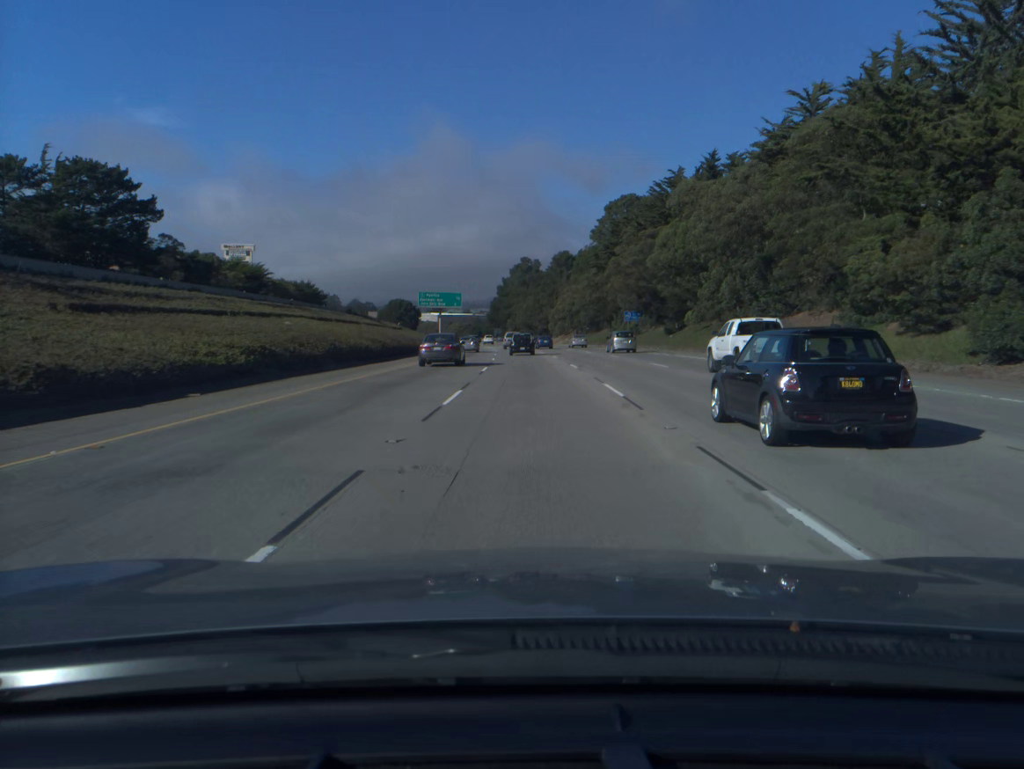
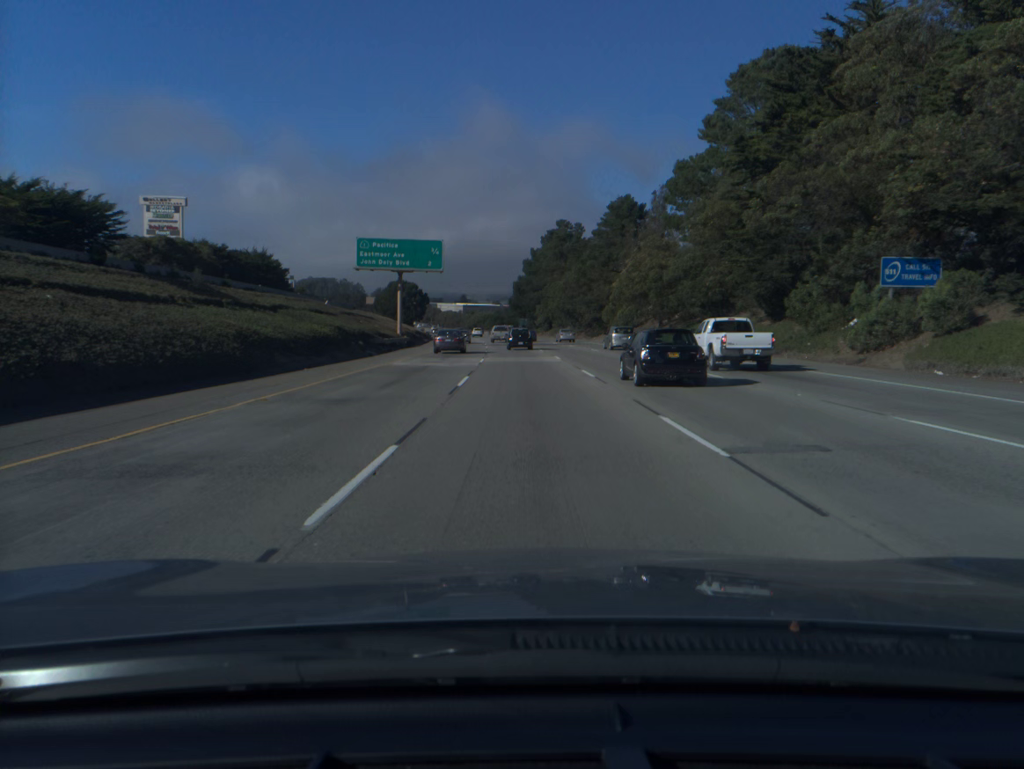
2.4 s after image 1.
(-0.9, +66.9) m; -2°
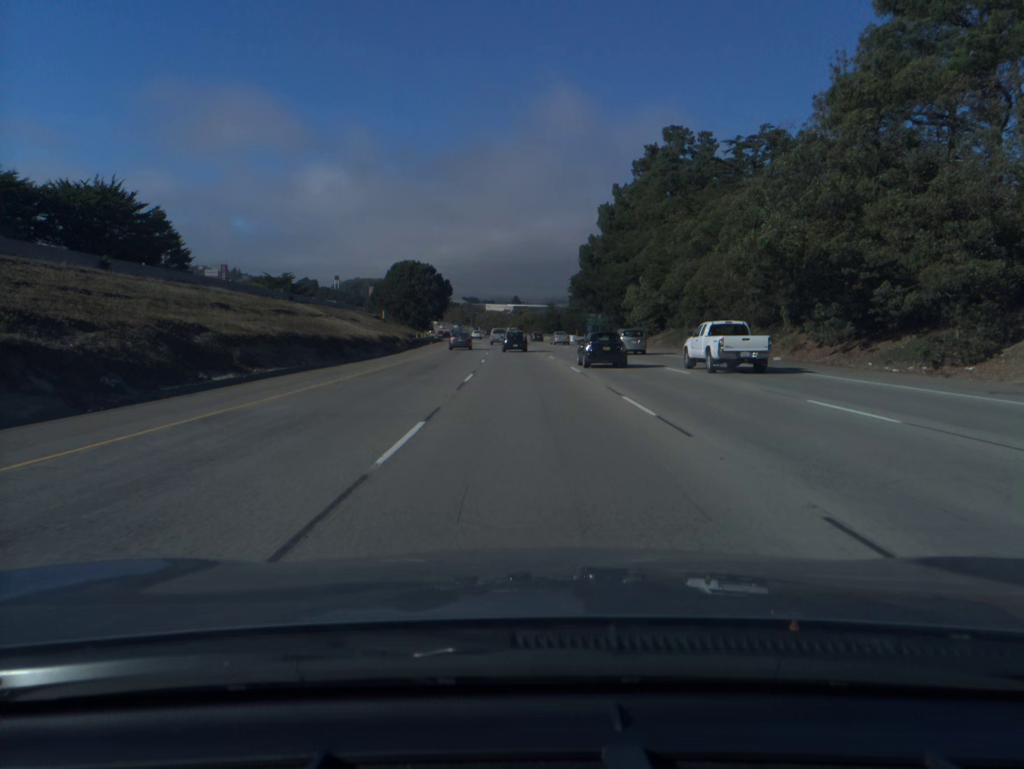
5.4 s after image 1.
(-2.9, +83.2) m; -4°
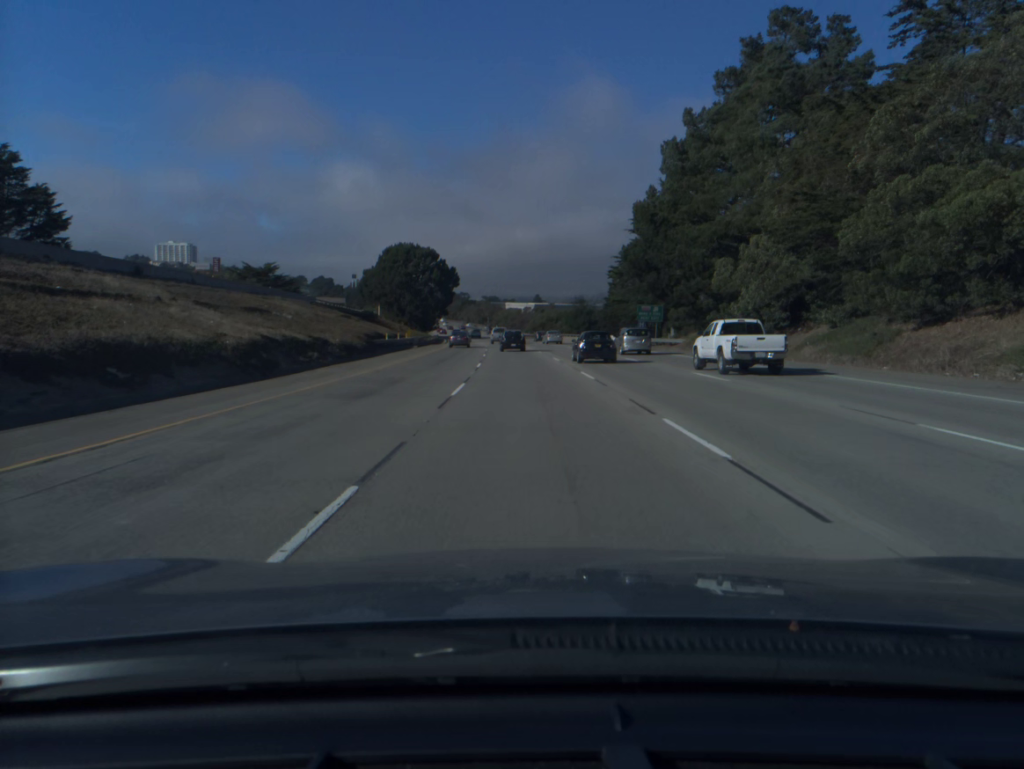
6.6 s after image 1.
(-0.5, +33.7) m; -2°
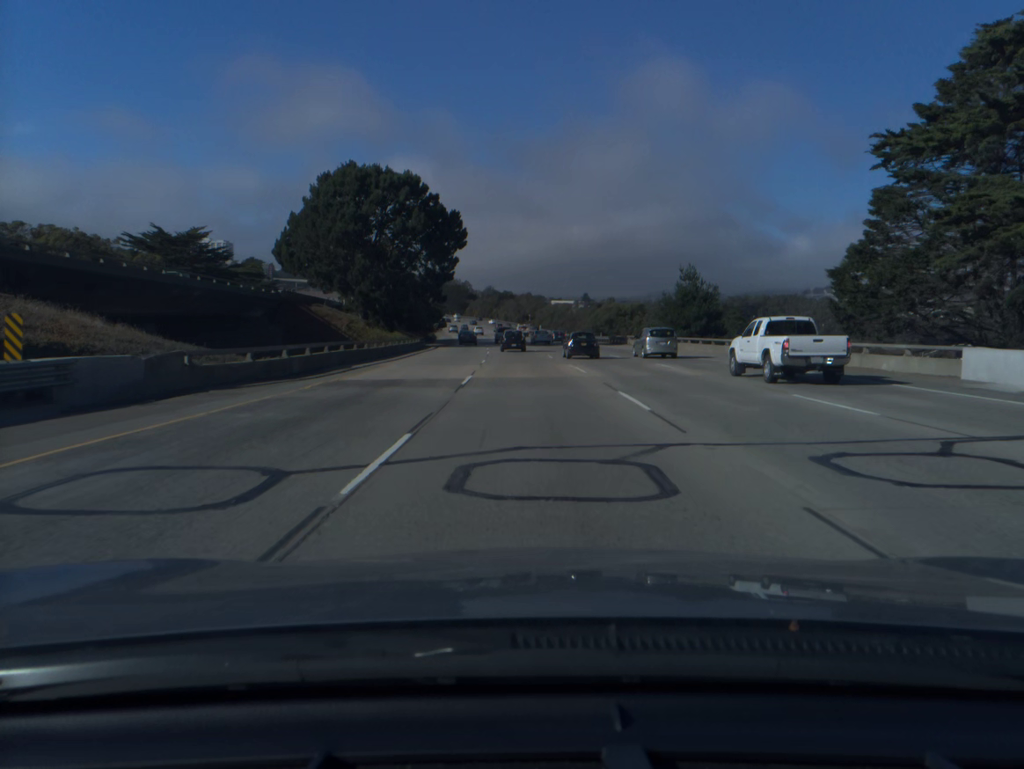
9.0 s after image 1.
(-1.9, +67.5) m; -3°
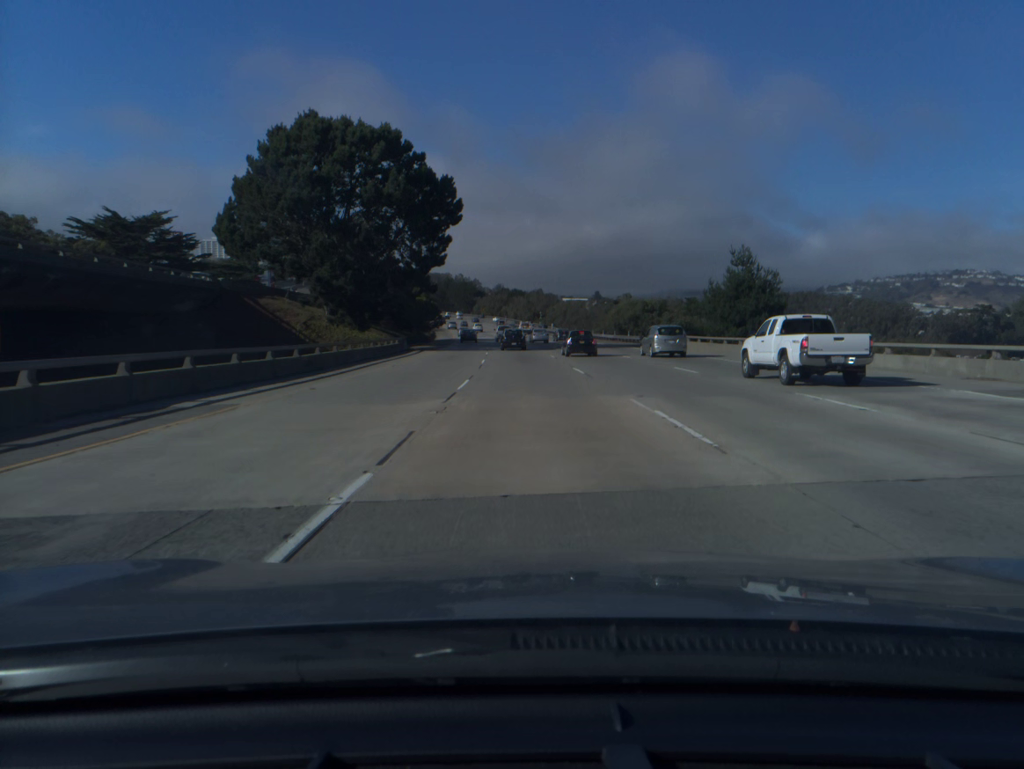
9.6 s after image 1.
(-0.1, +16.7) m; -1°
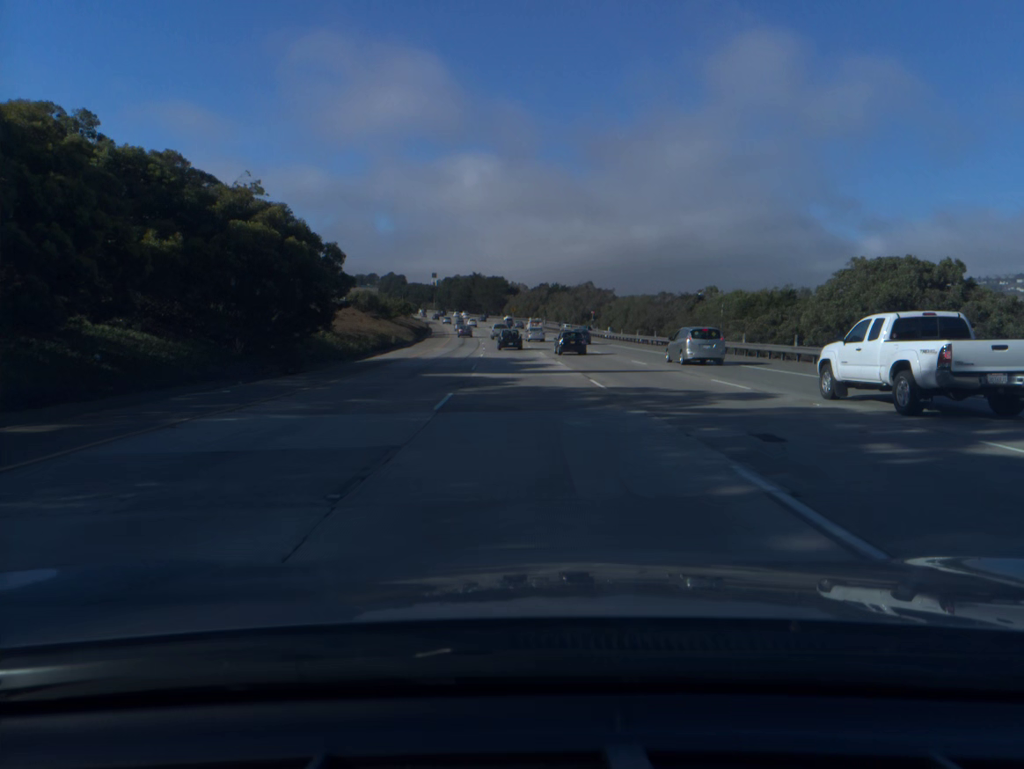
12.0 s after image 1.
(-1.7, +66.6) m; -3°
